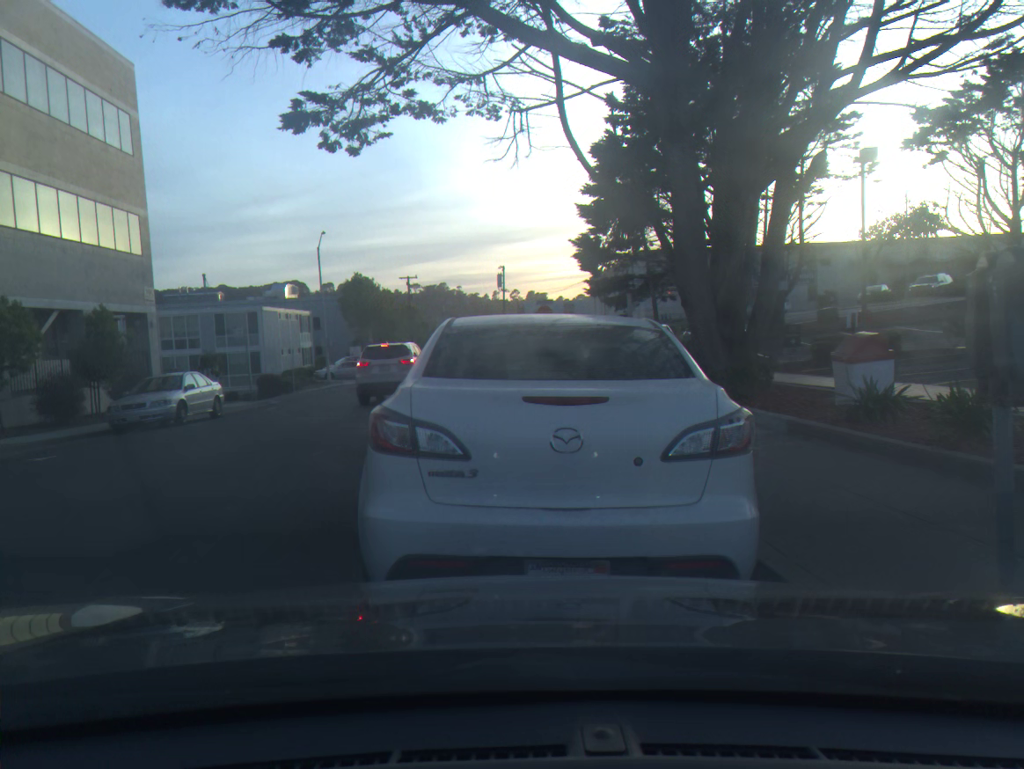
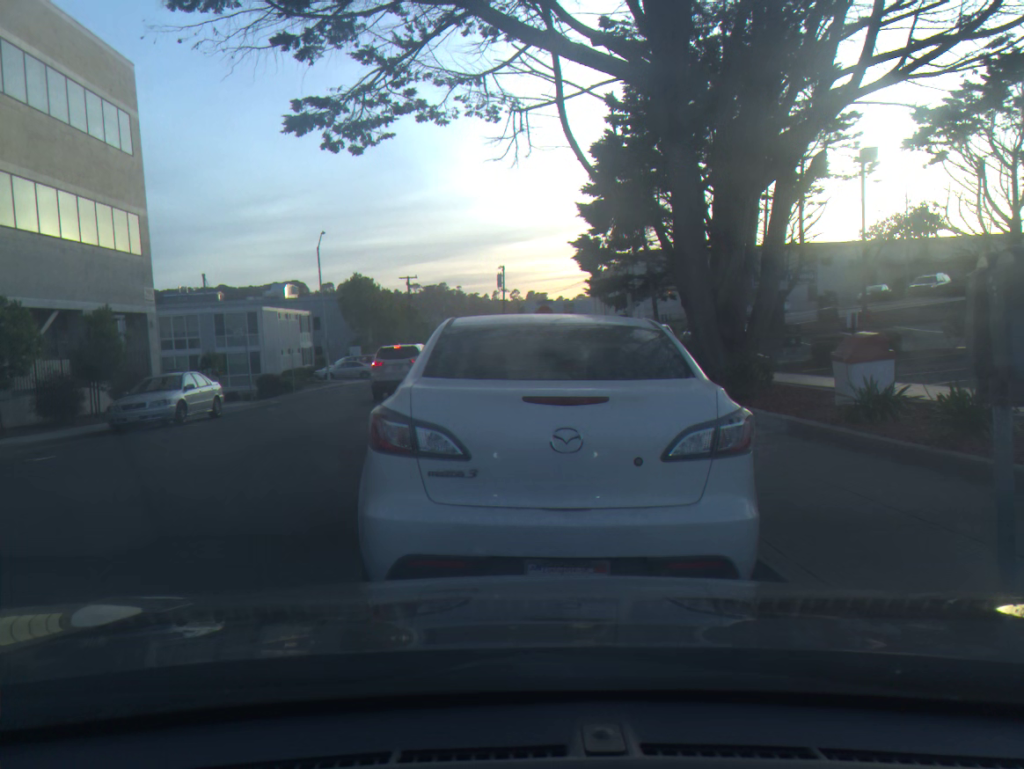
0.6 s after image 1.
(0.0, 0.0) m; 0°
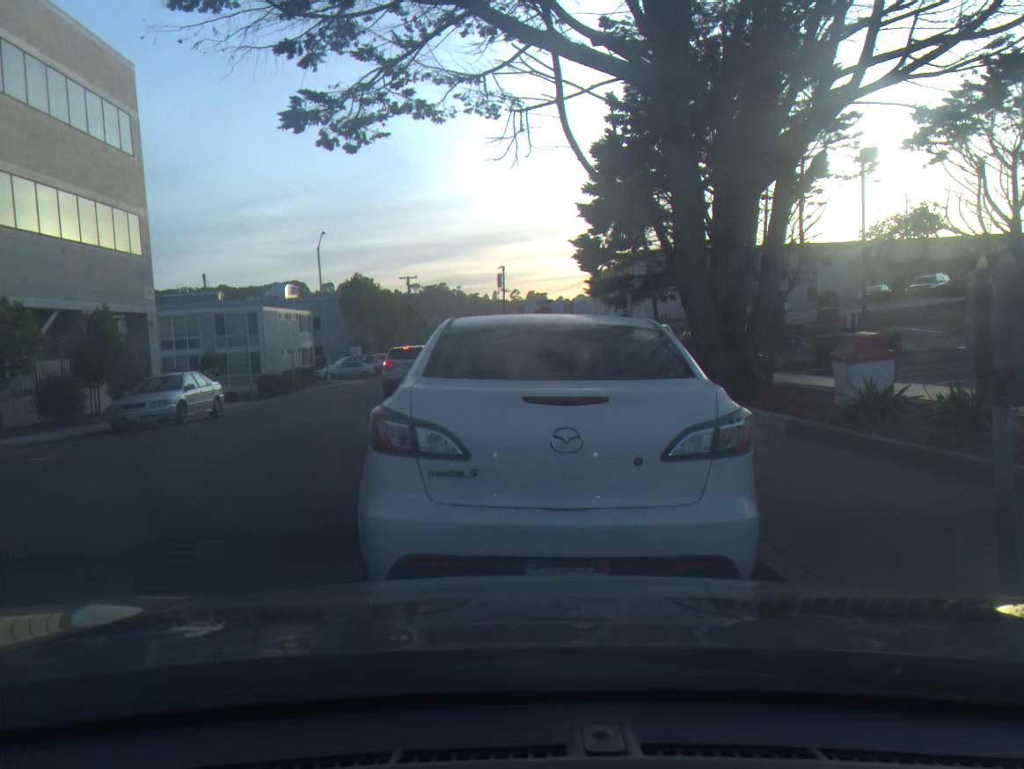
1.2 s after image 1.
(0.0, 0.0) m; 0°
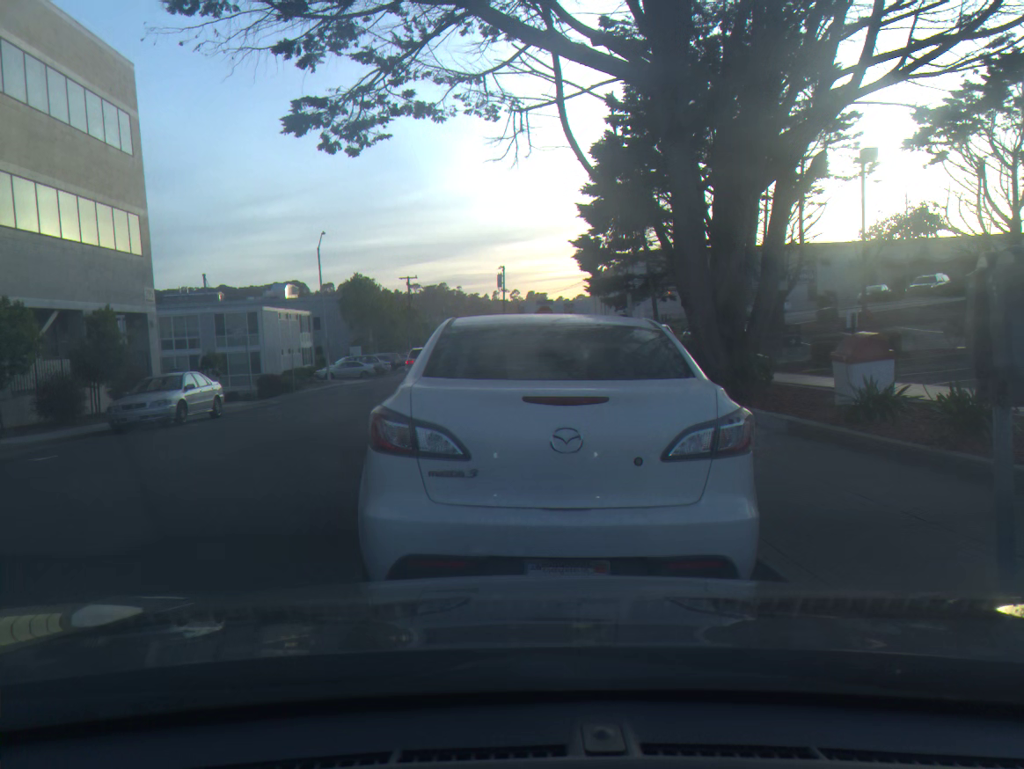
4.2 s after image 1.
(0.0, 0.0) m; 0°
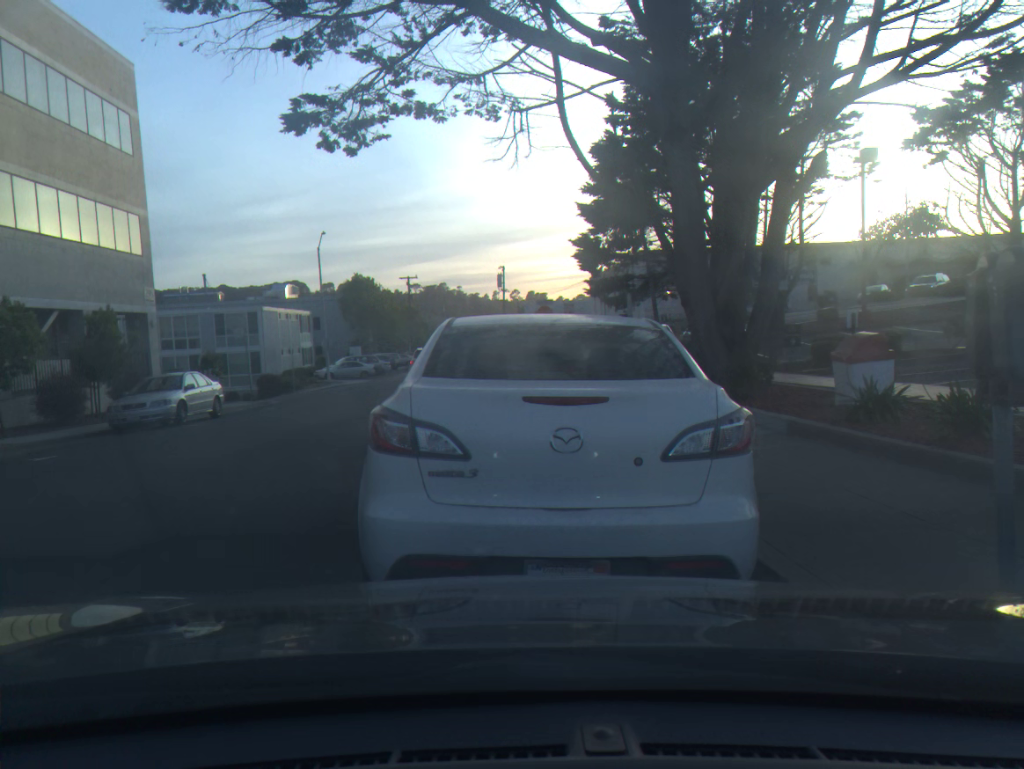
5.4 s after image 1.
(0.0, 0.0) m; 0°
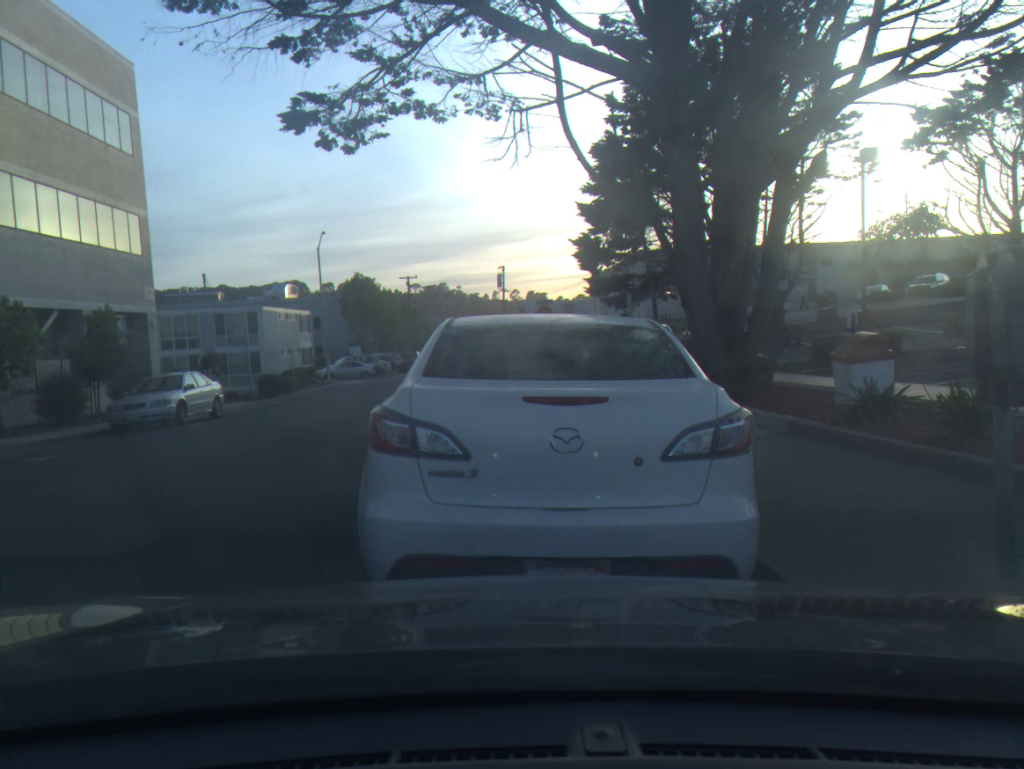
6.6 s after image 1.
(0.0, 0.0) m; 0°
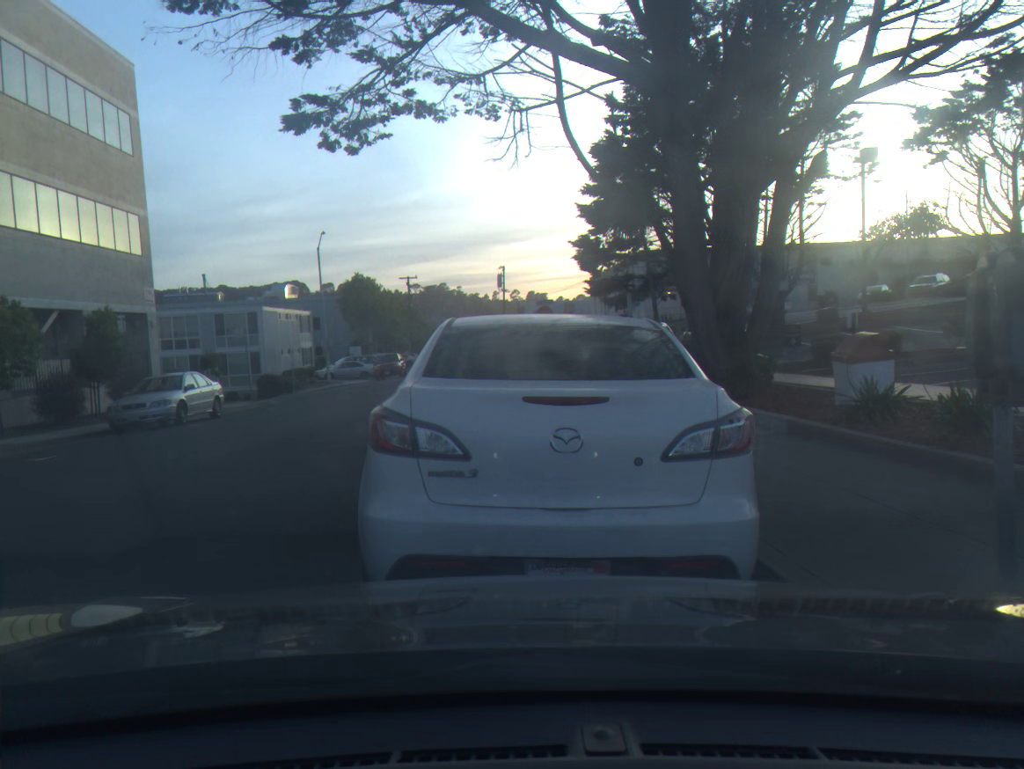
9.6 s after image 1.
(0.0, 0.0) m; 0°
